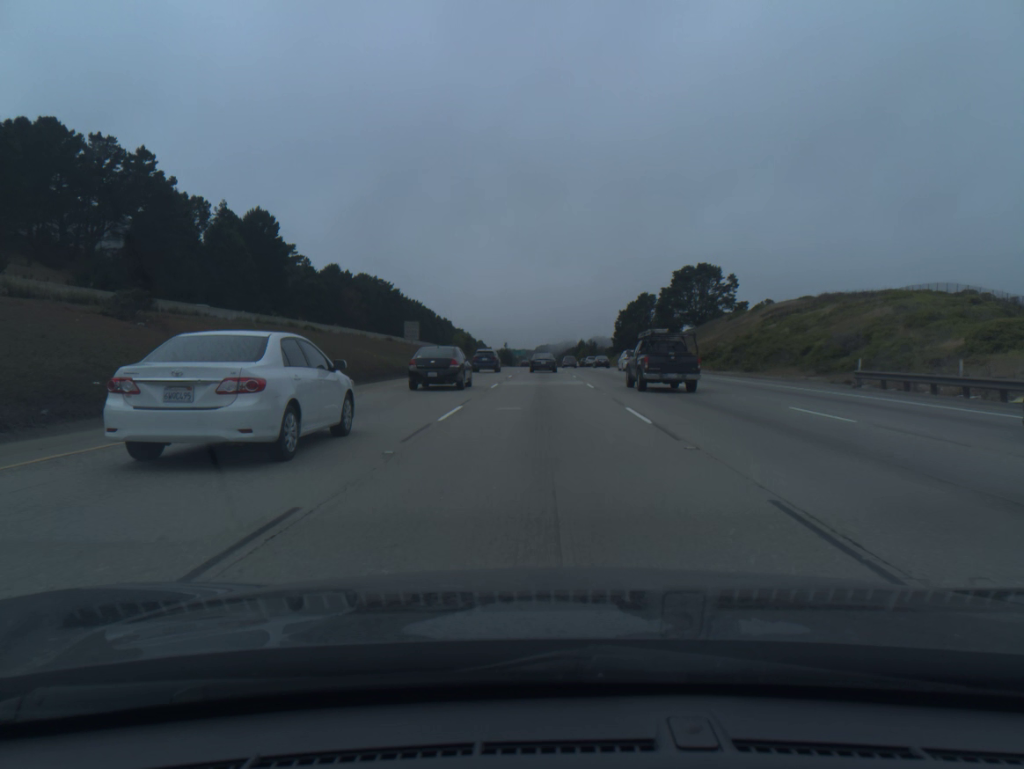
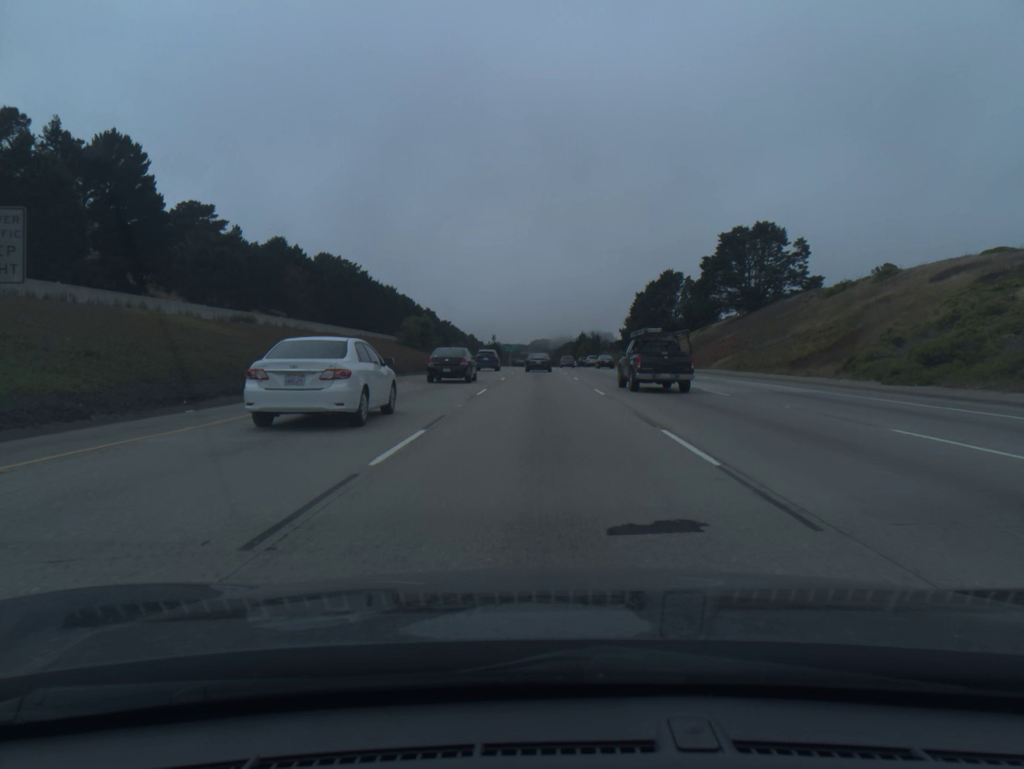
(0.0, +49.3) m; 0°
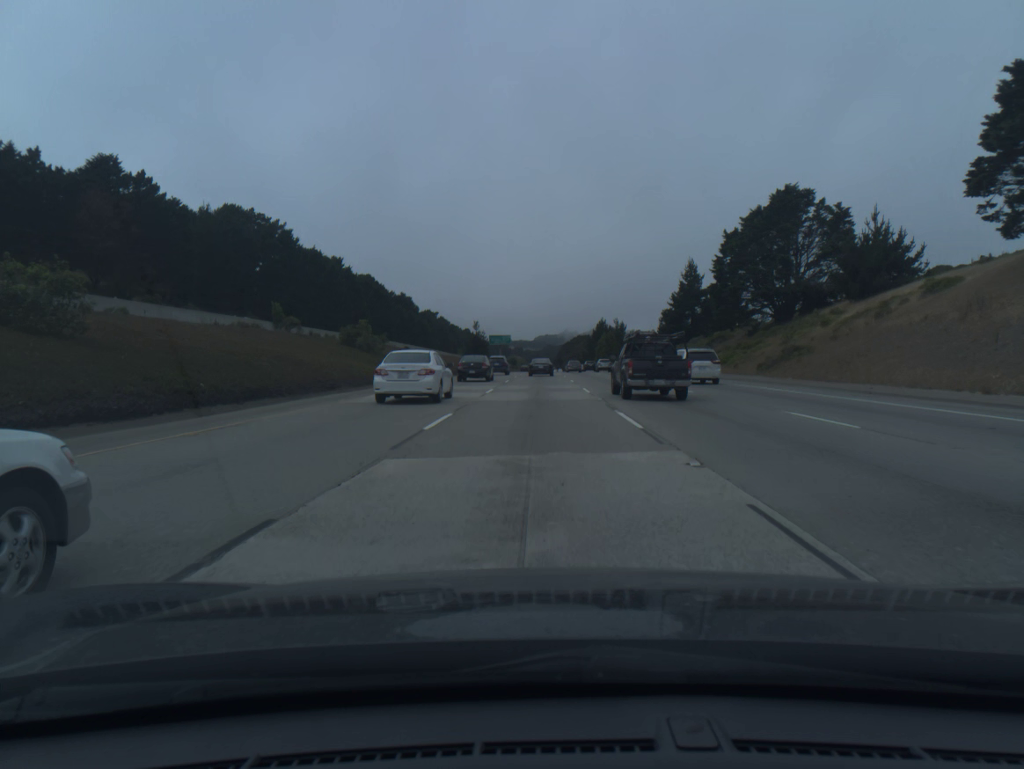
(+0.1, +82.7) m; 0°
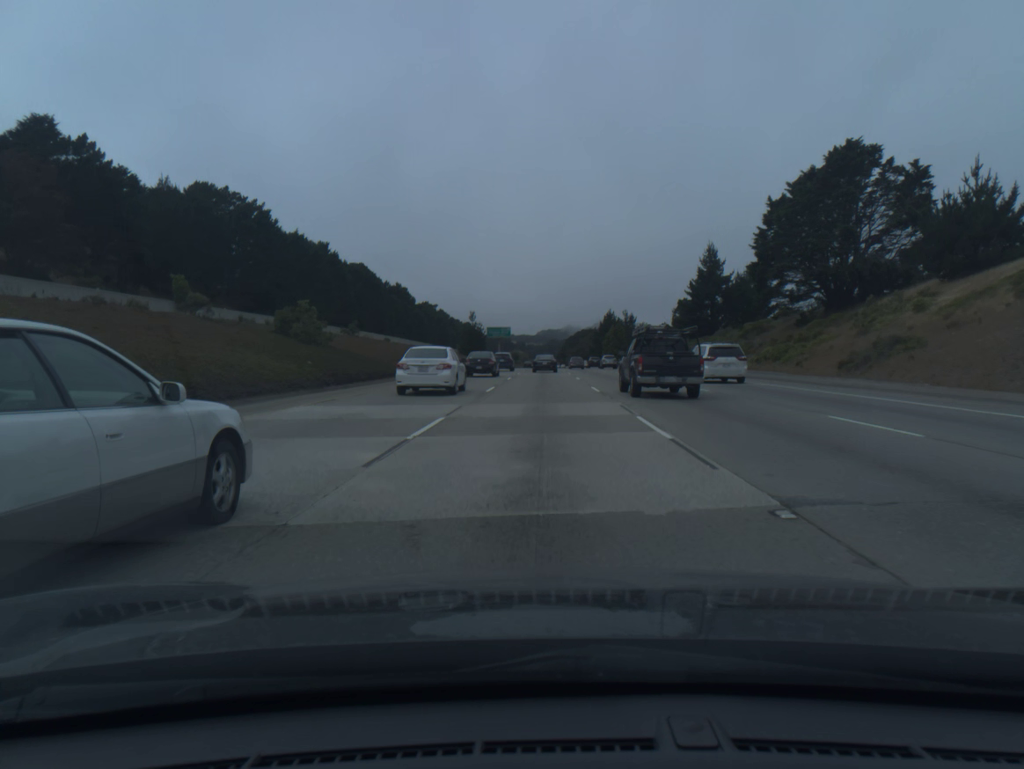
(0.0, +16.9) m; 0°
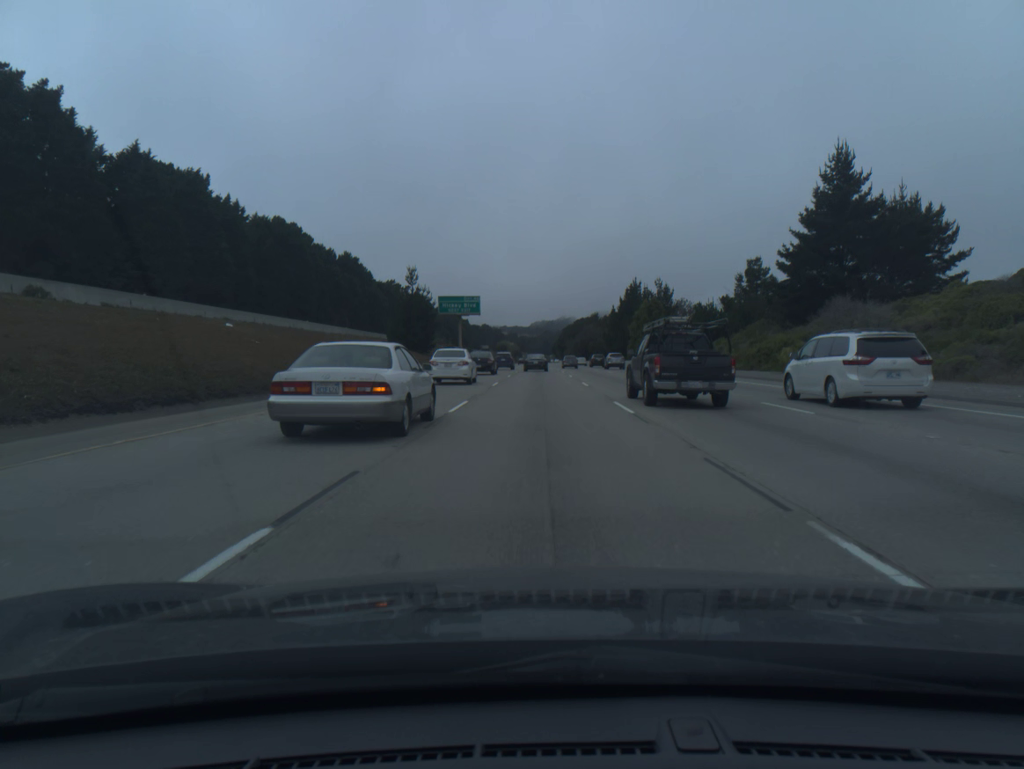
(+0.2, +68.1) m; 0°
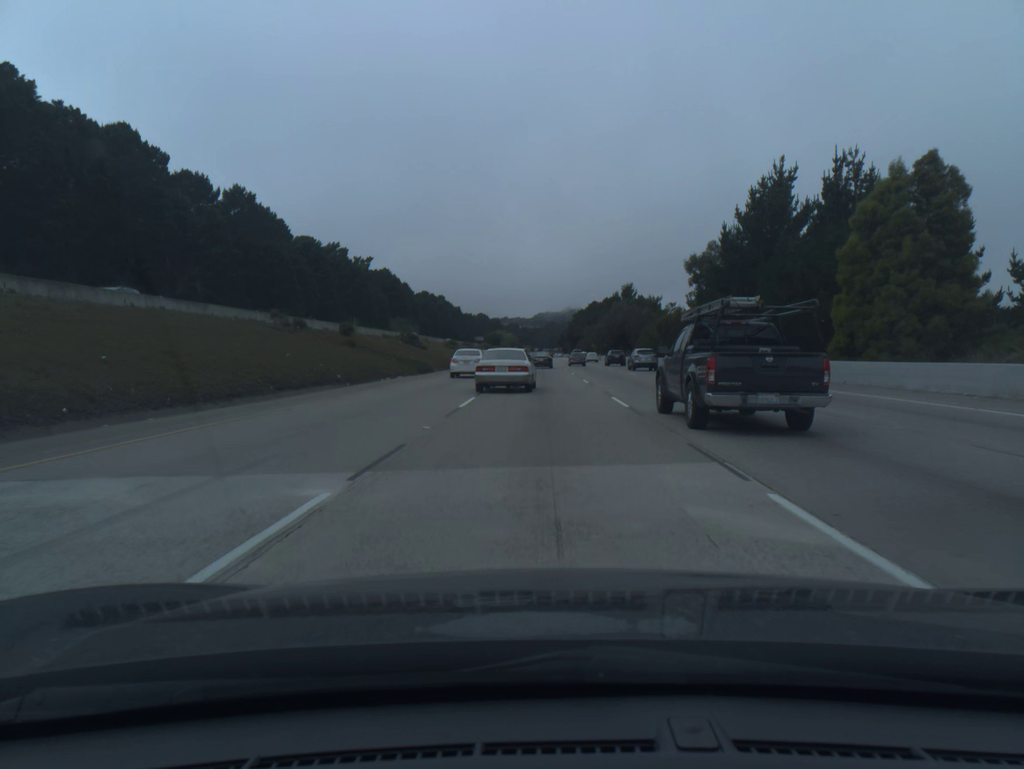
(-0.2, +86.2) m; 0°
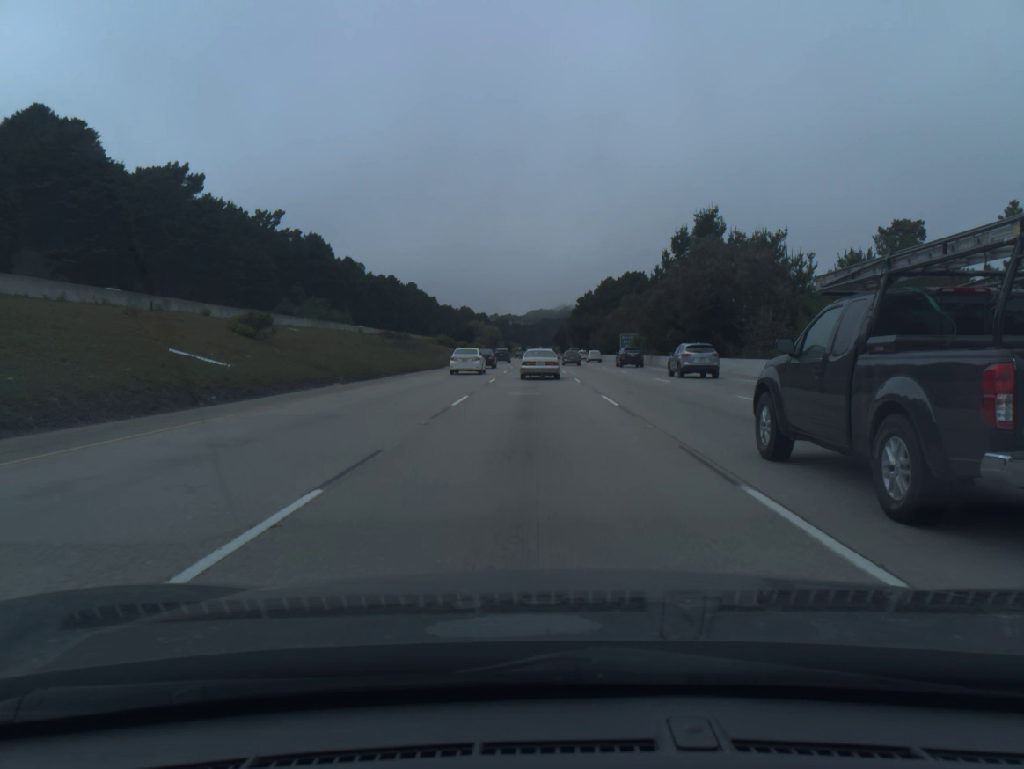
(+0.4, +87.5) m; +1°
